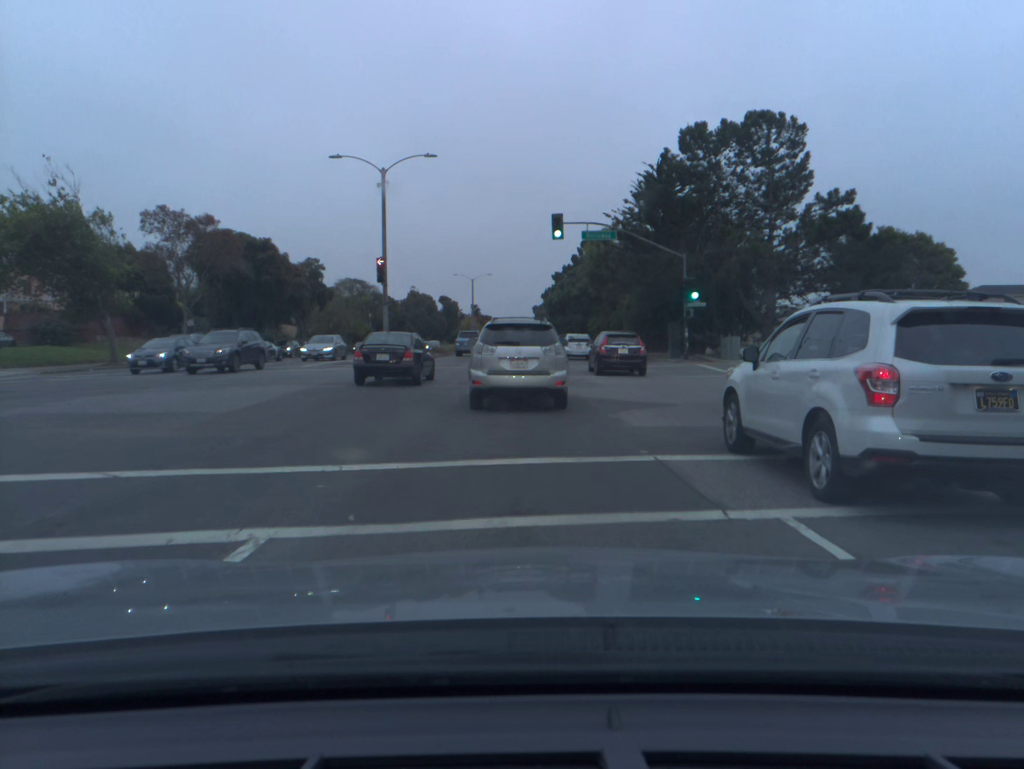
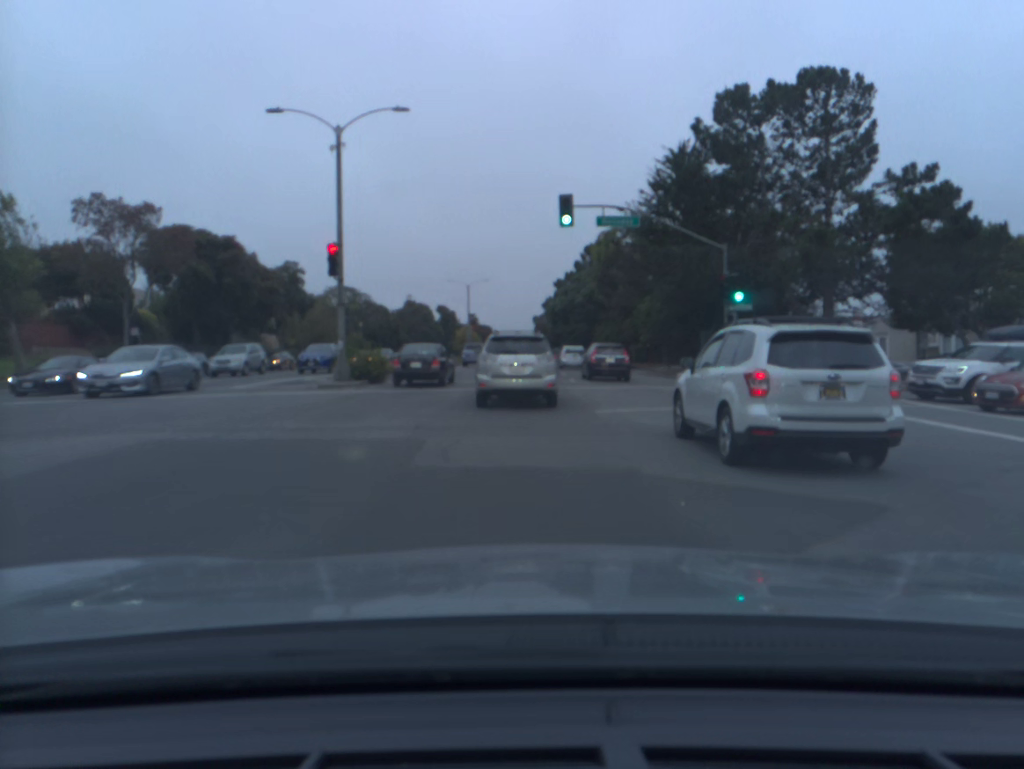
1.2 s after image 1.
(0.0, +8.9) m; 0°
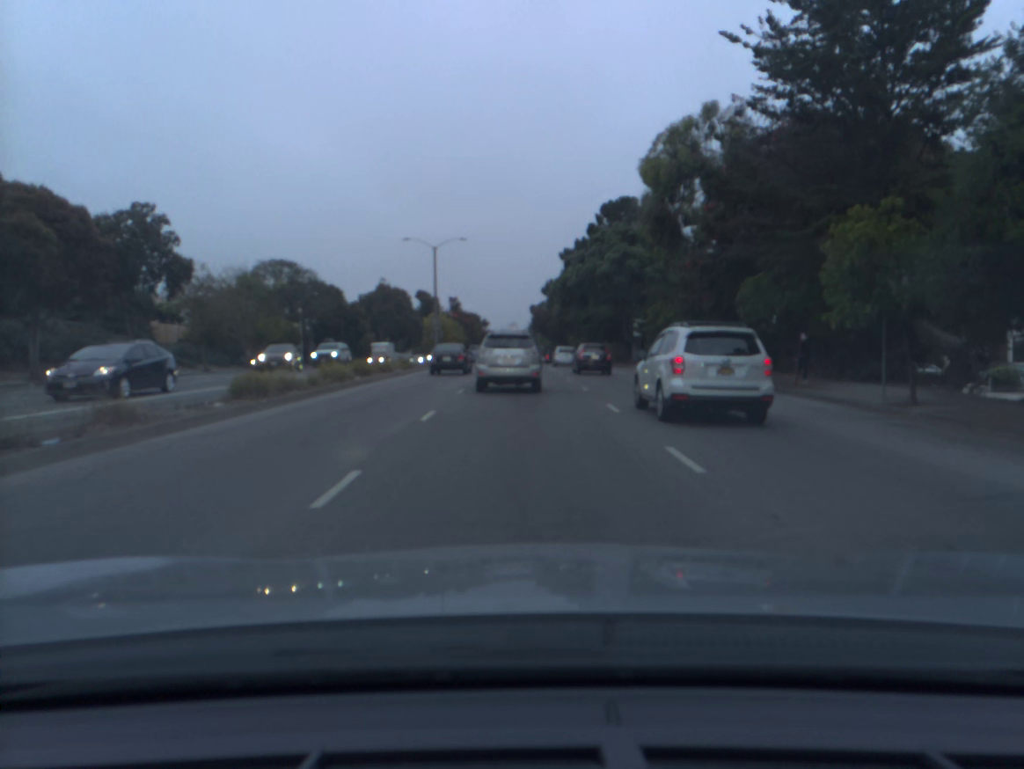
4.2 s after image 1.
(+0.1, +28.4) m; 0°
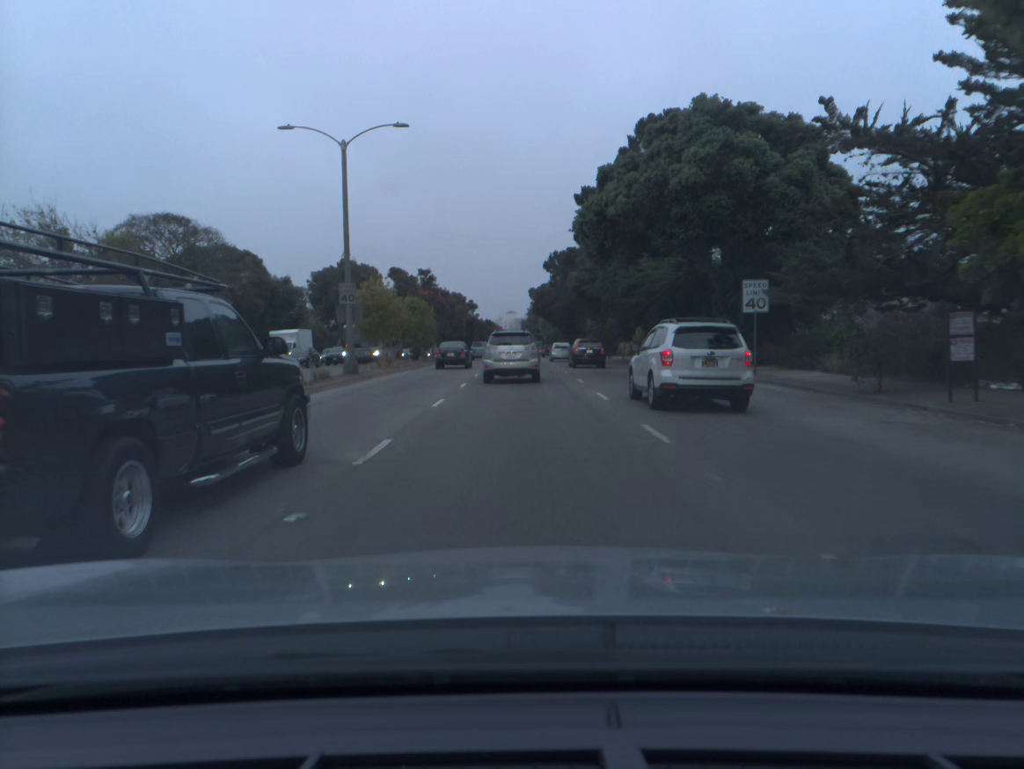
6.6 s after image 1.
(0.0, +27.1) m; 0°
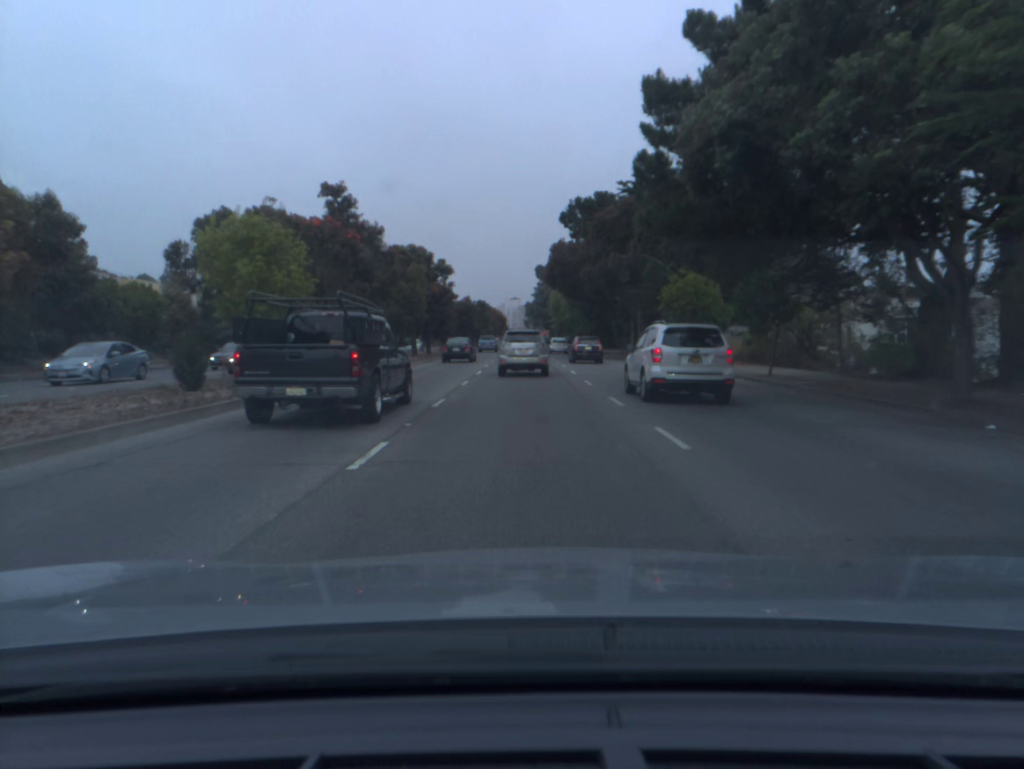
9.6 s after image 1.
(-0.1, +37.1) m; 0°
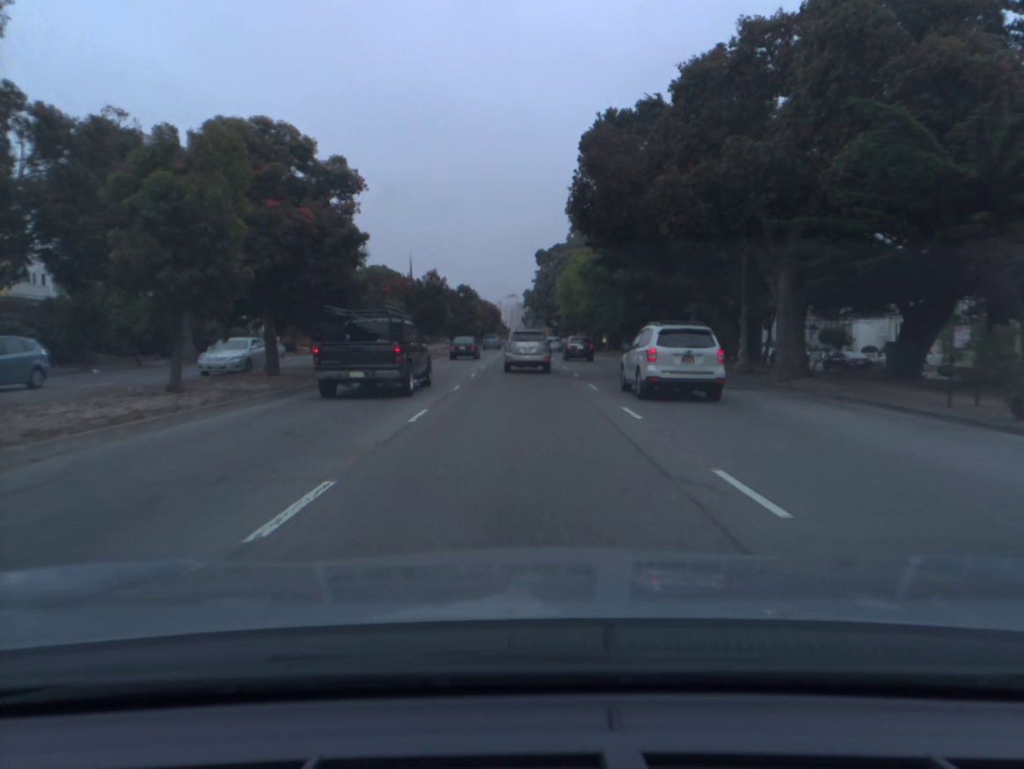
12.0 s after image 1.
(0.0, +31.6) m; 0°
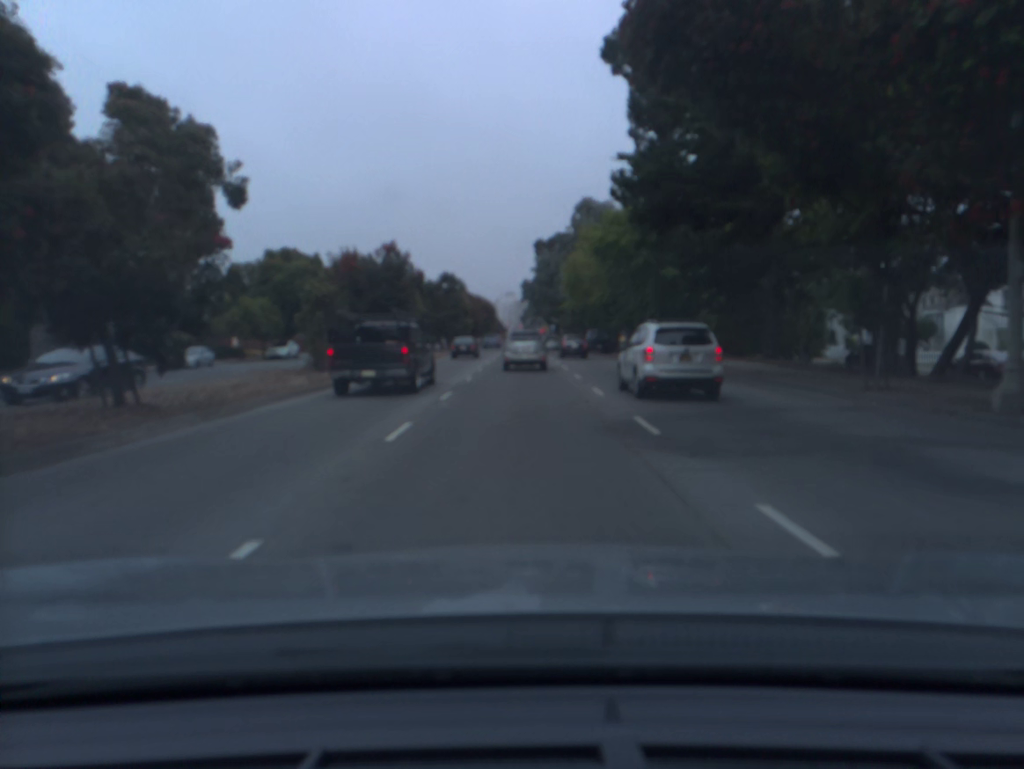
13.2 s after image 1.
(0.0, +16.6) m; 0°
